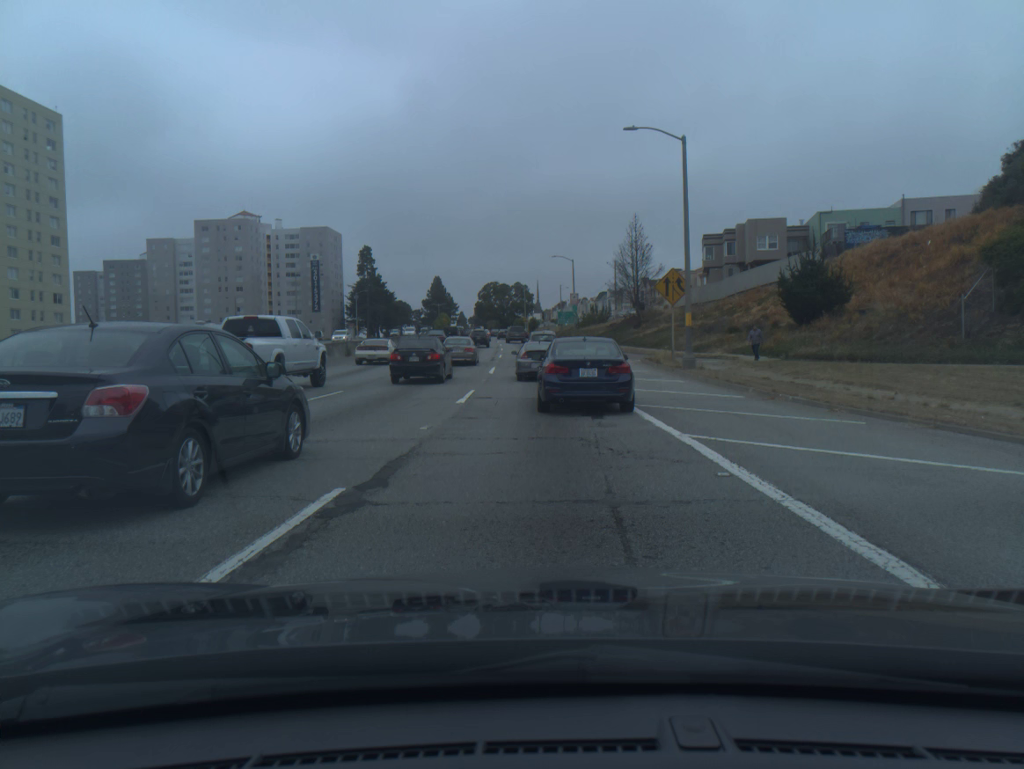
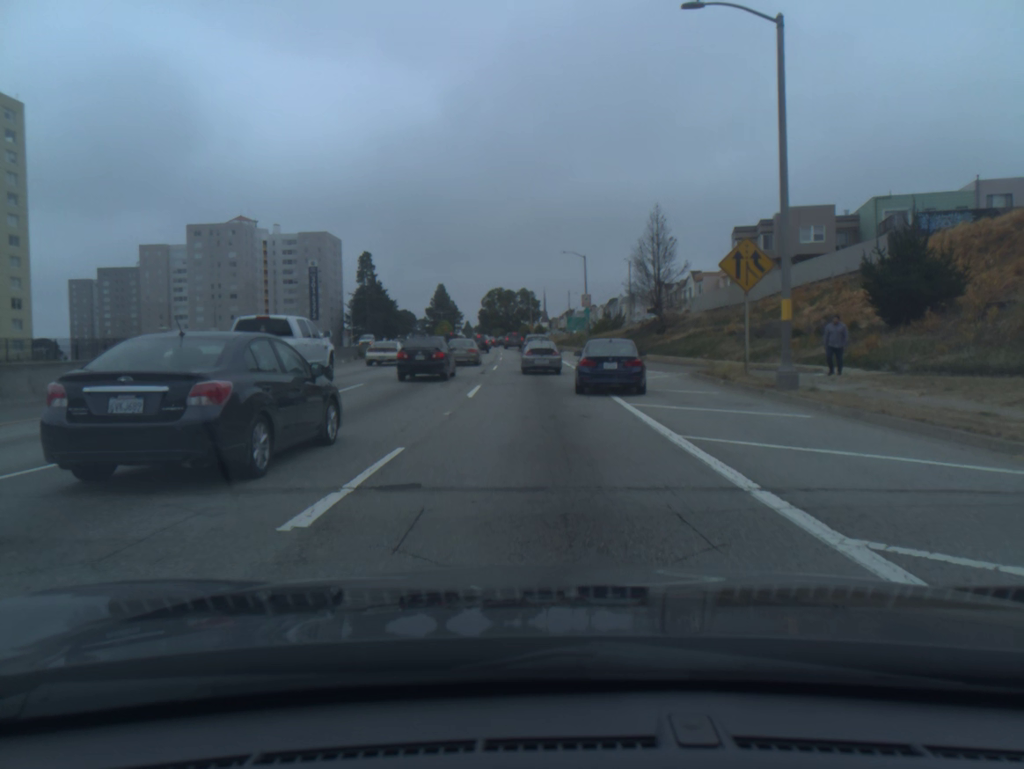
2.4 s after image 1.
(-0.1, +11.9) m; -1°
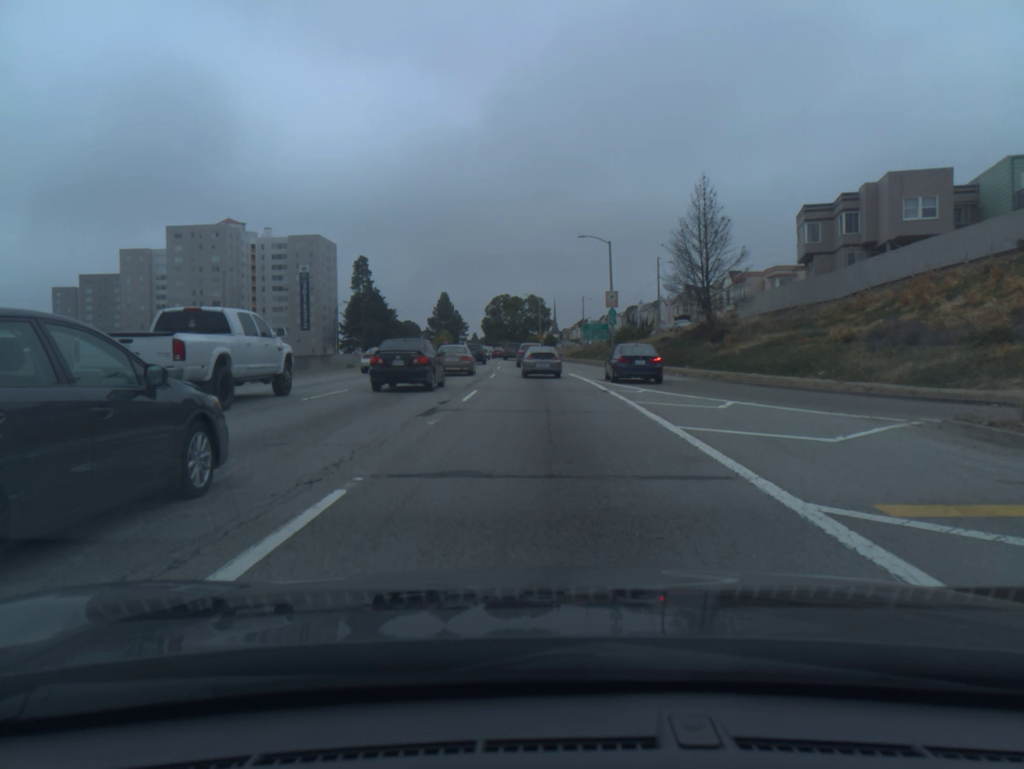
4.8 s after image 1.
(-0.1, +17.0) m; -1°
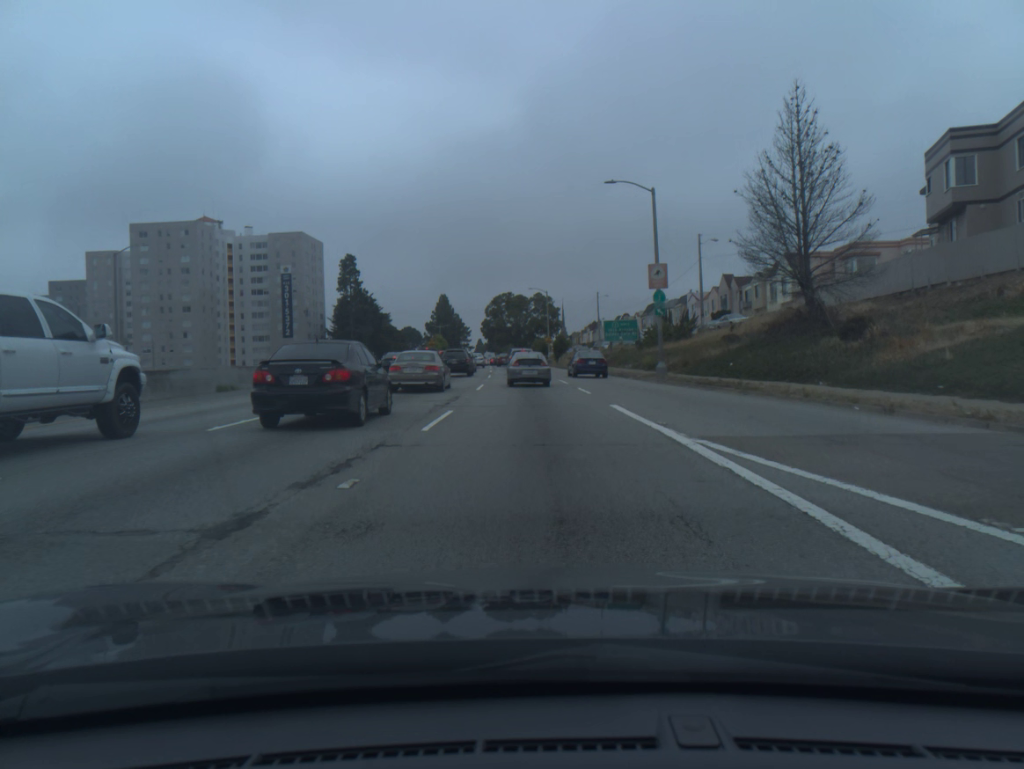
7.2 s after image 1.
(-0.1, +19.9) m; 0°
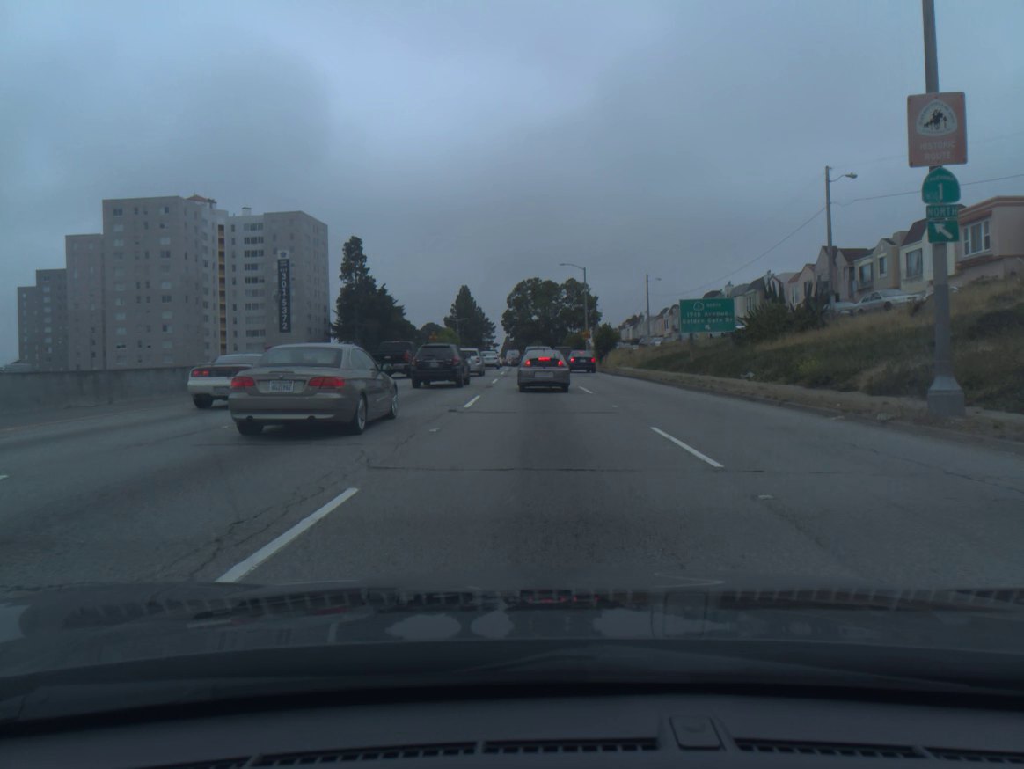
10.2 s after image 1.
(-0.5, +24.6) m; -2°
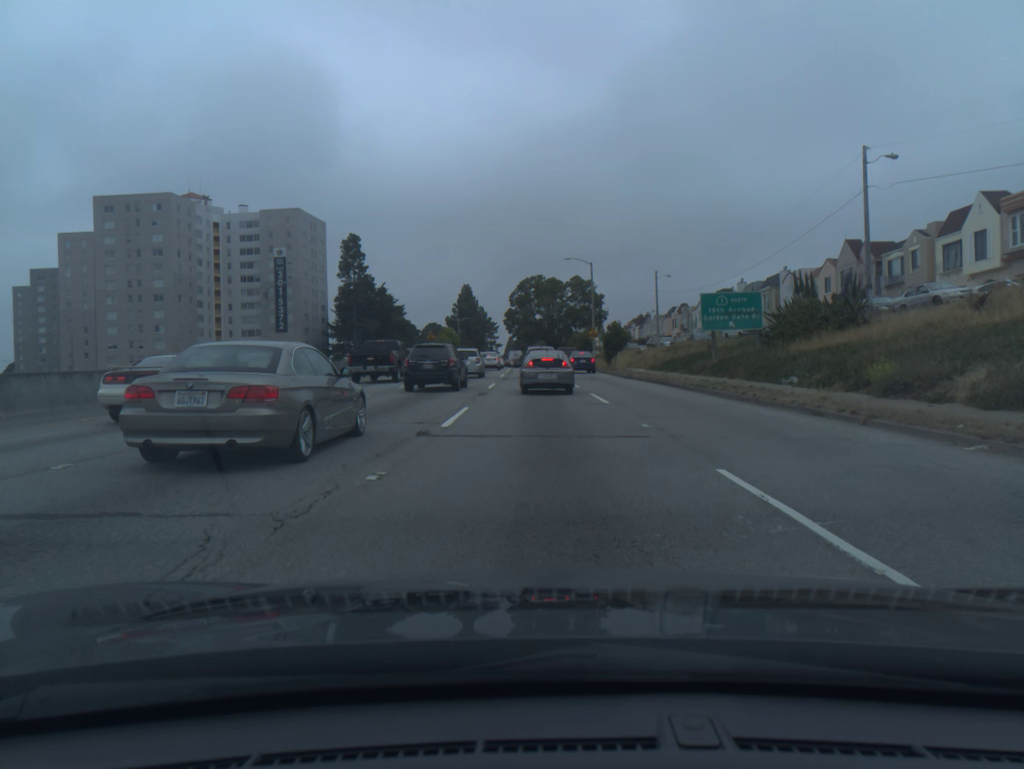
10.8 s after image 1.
(0.0, +4.5) m; 0°
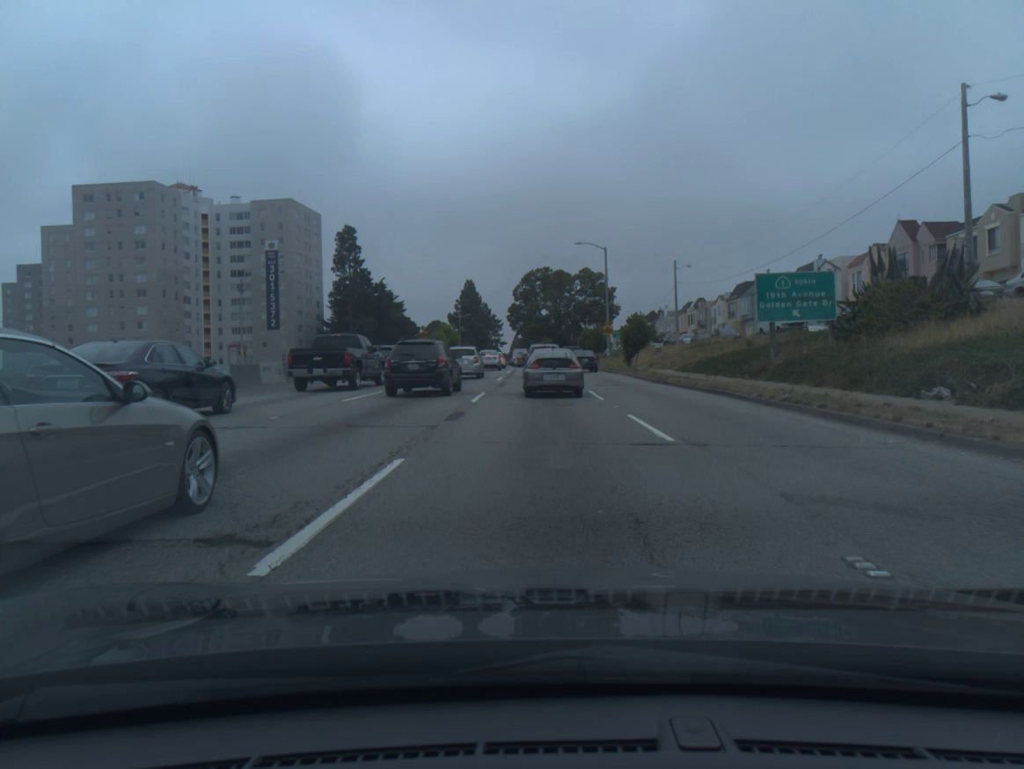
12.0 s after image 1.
(0.0, +8.8) m; -1°
